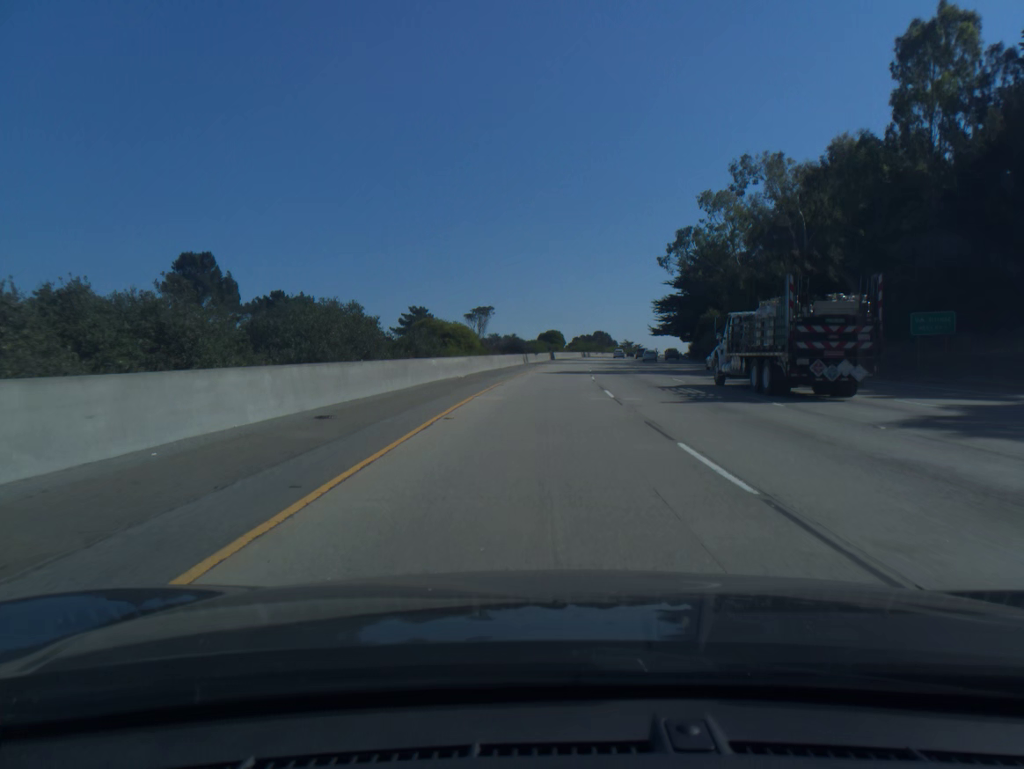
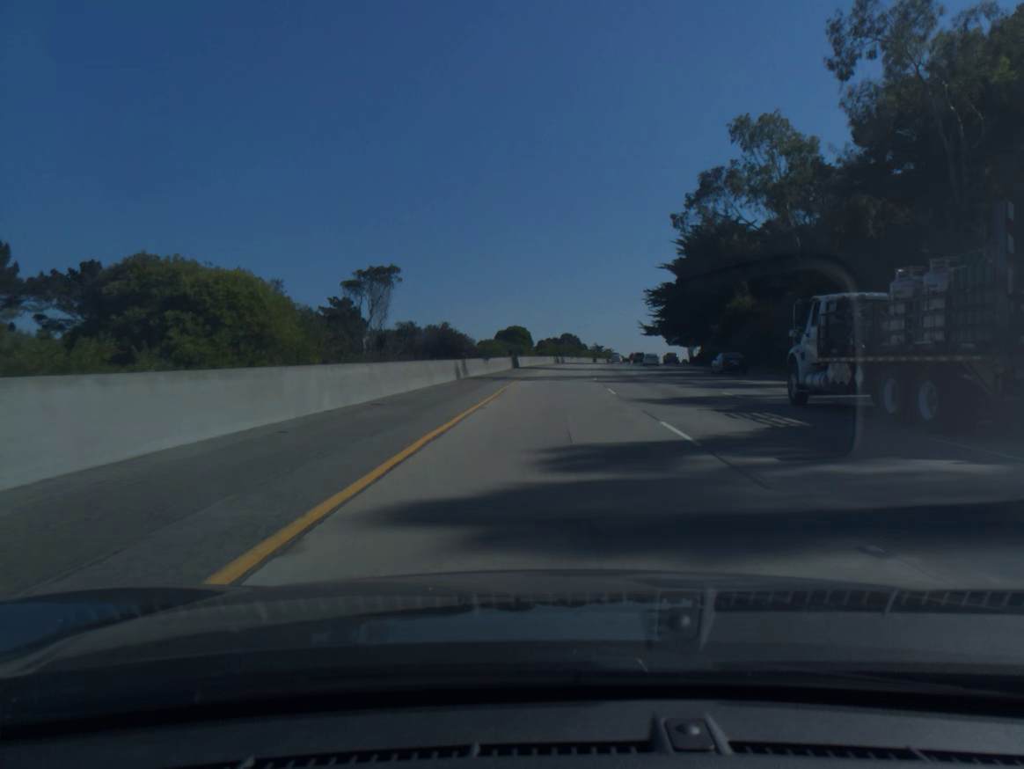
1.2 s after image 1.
(+0.8, +40.2) m; +3°
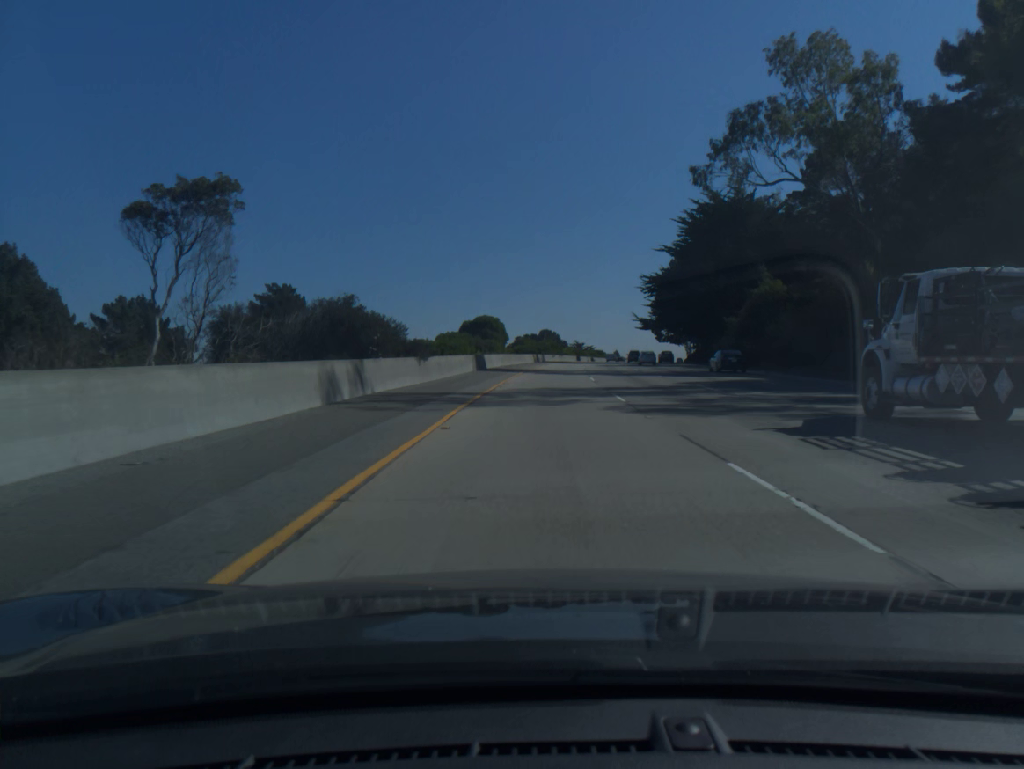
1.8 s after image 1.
(+0.3, +20.1) m; +2°
